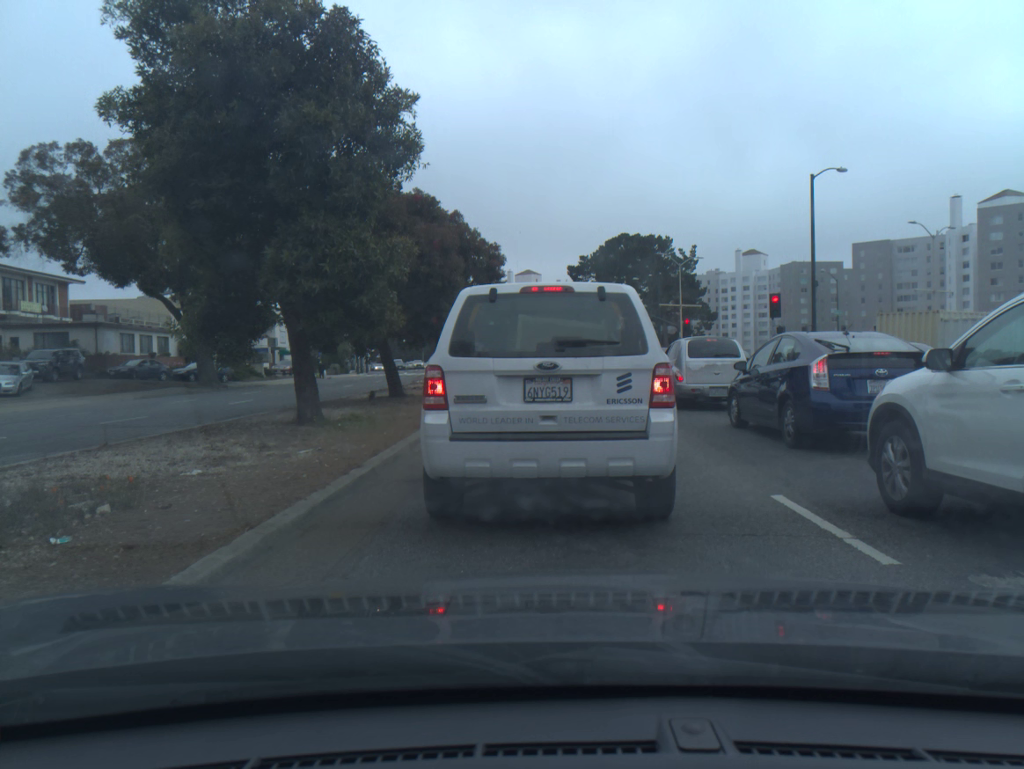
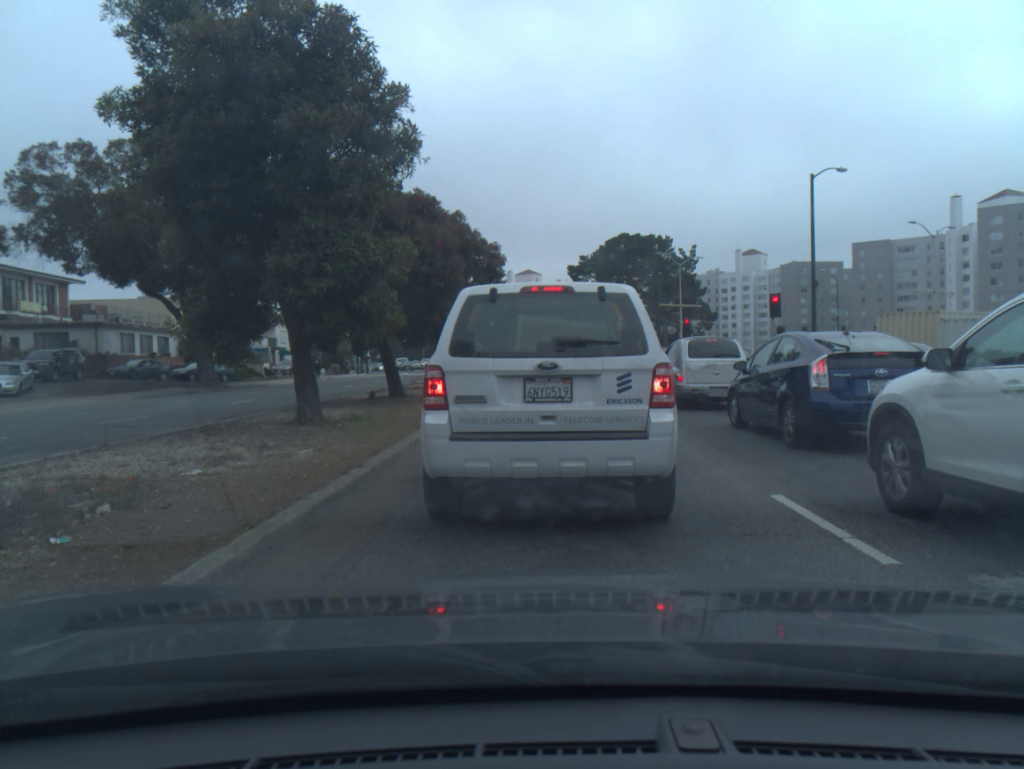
(0.0, 0.0) m; 0°
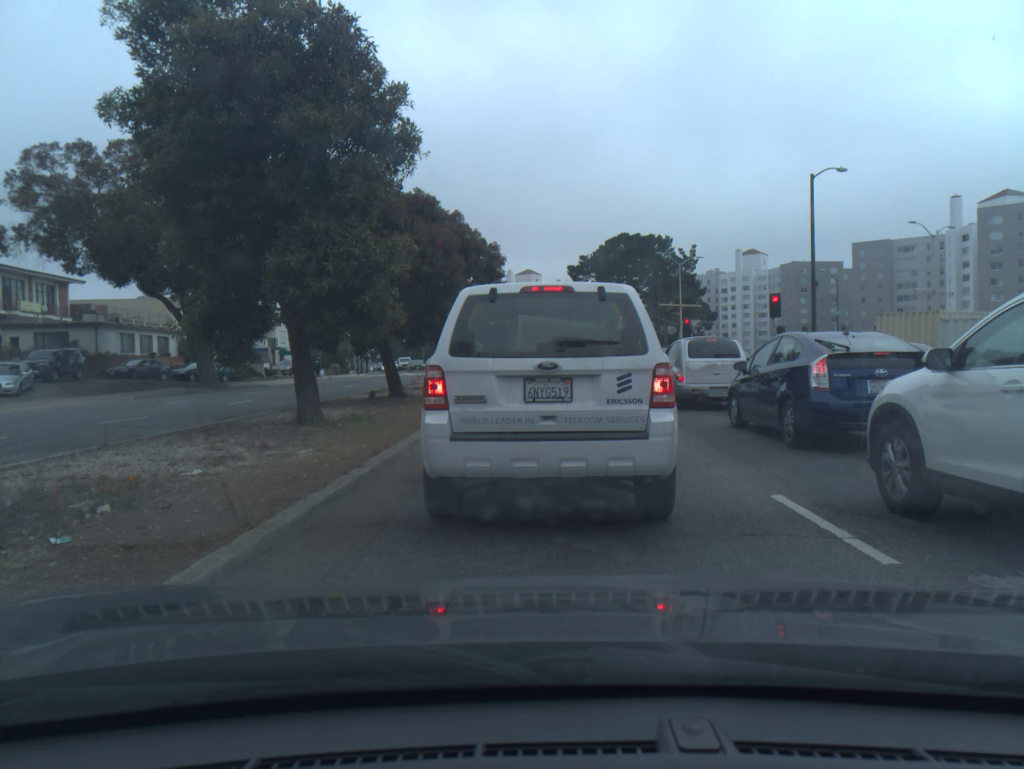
(0.0, 0.0) m; 0°
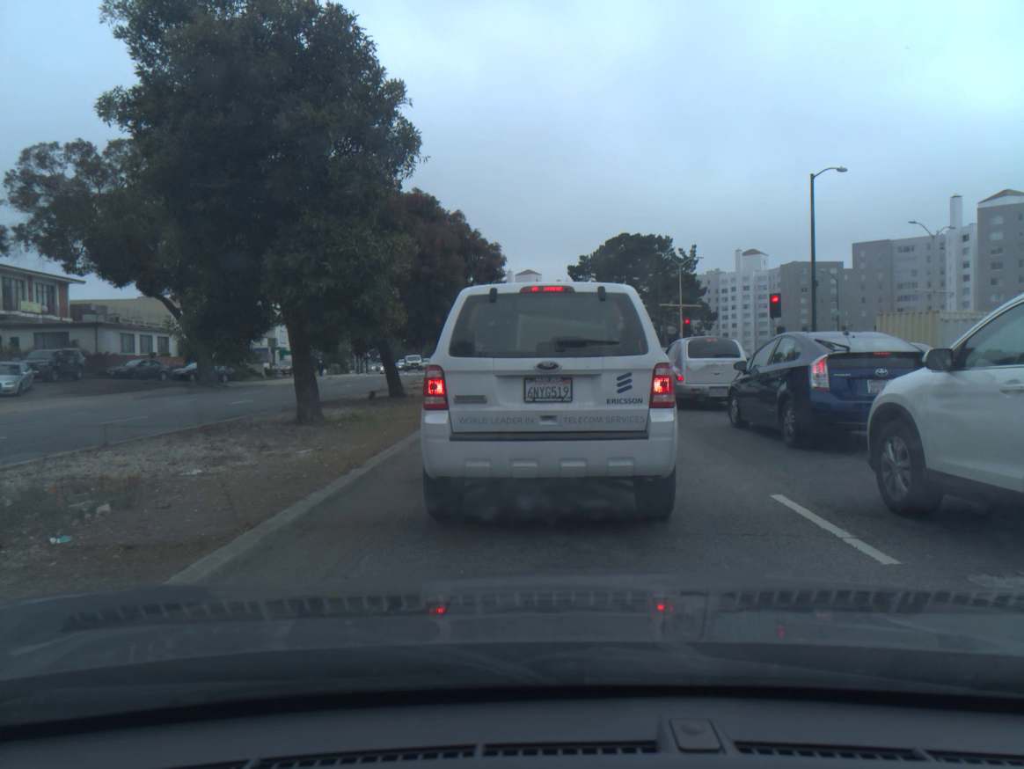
(0.0, 0.0) m; 0°
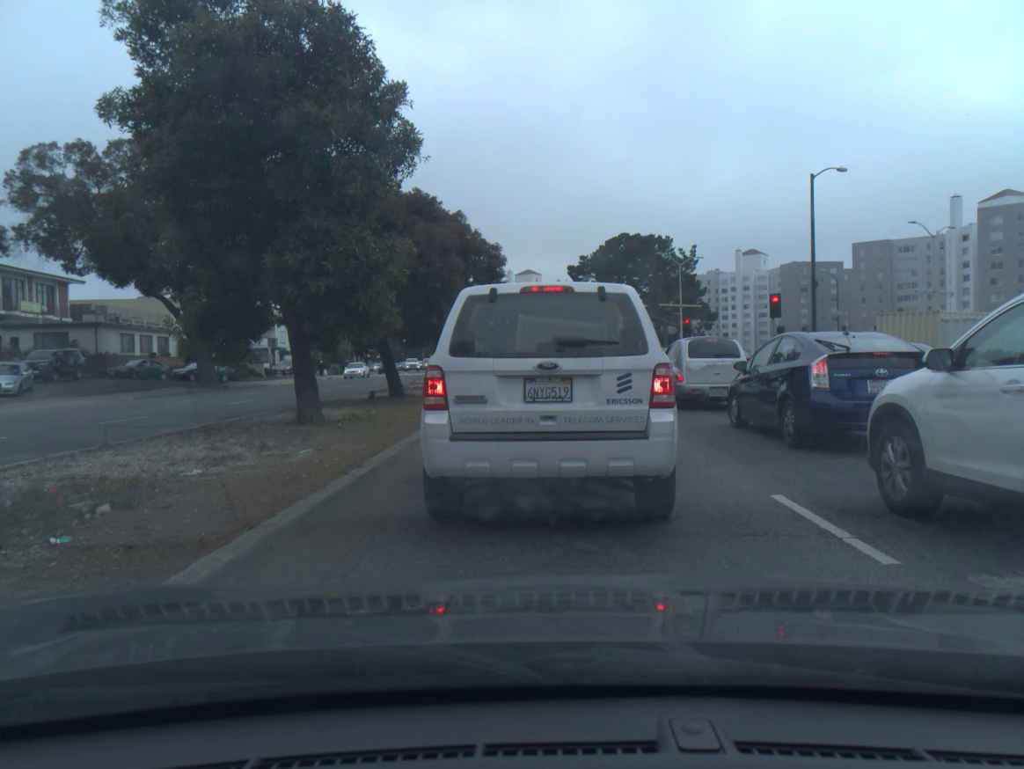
(0.0, 0.0) m; 0°
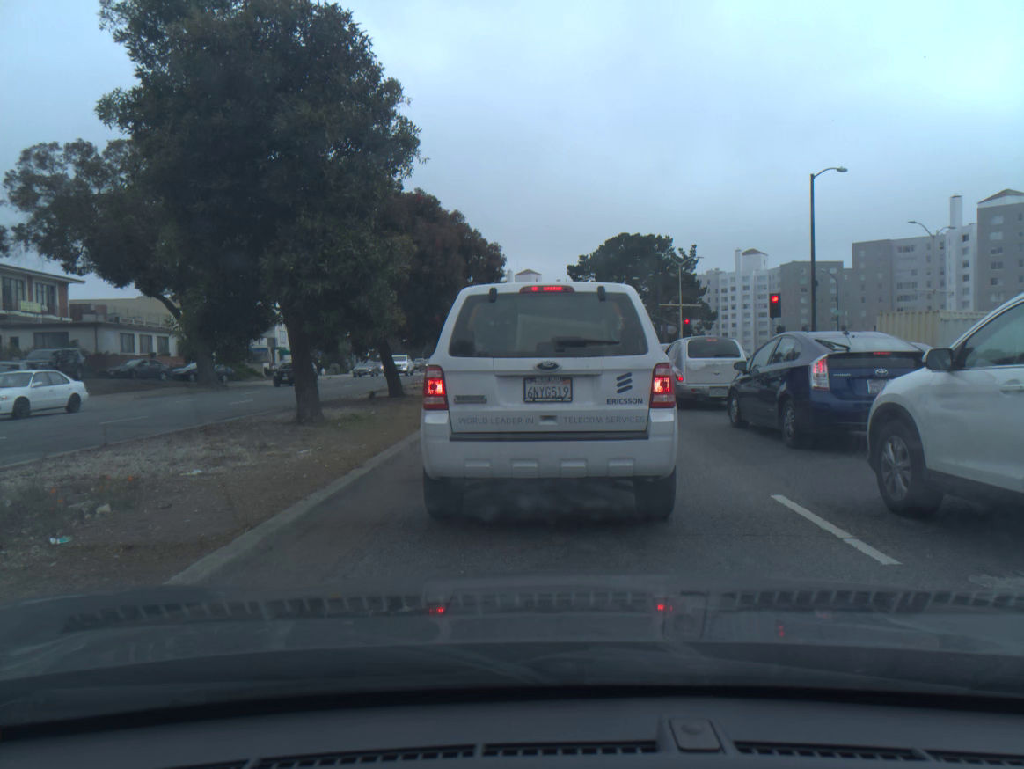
(0.0, 0.0) m; 0°
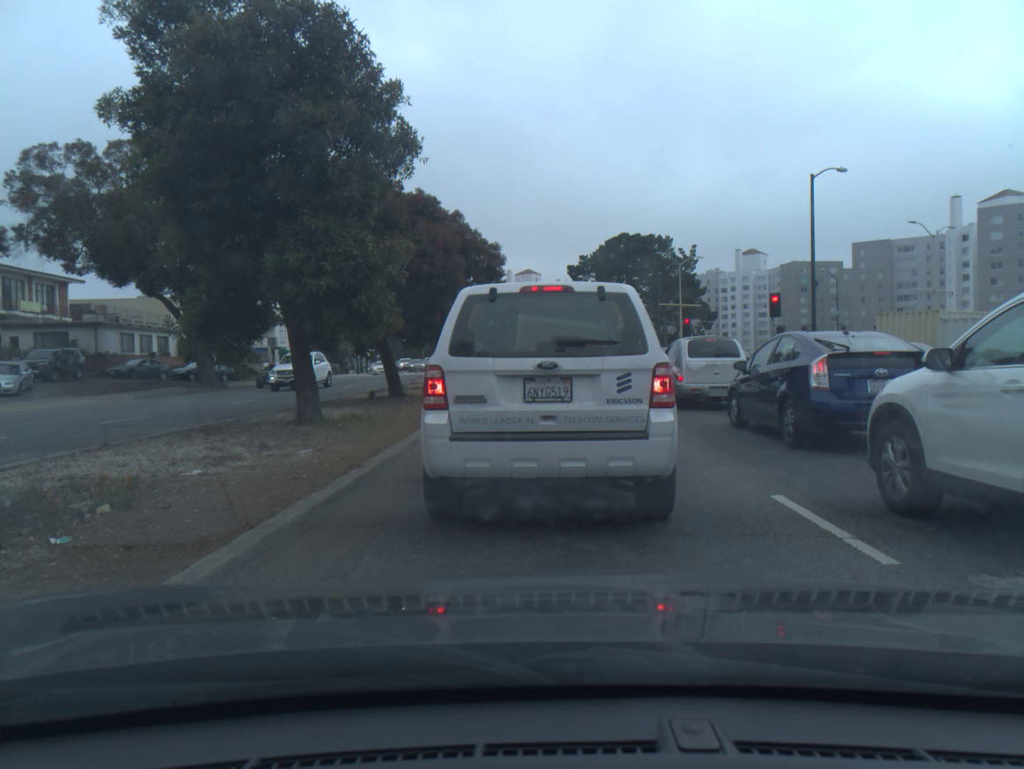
(0.0, 0.0) m; 0°
